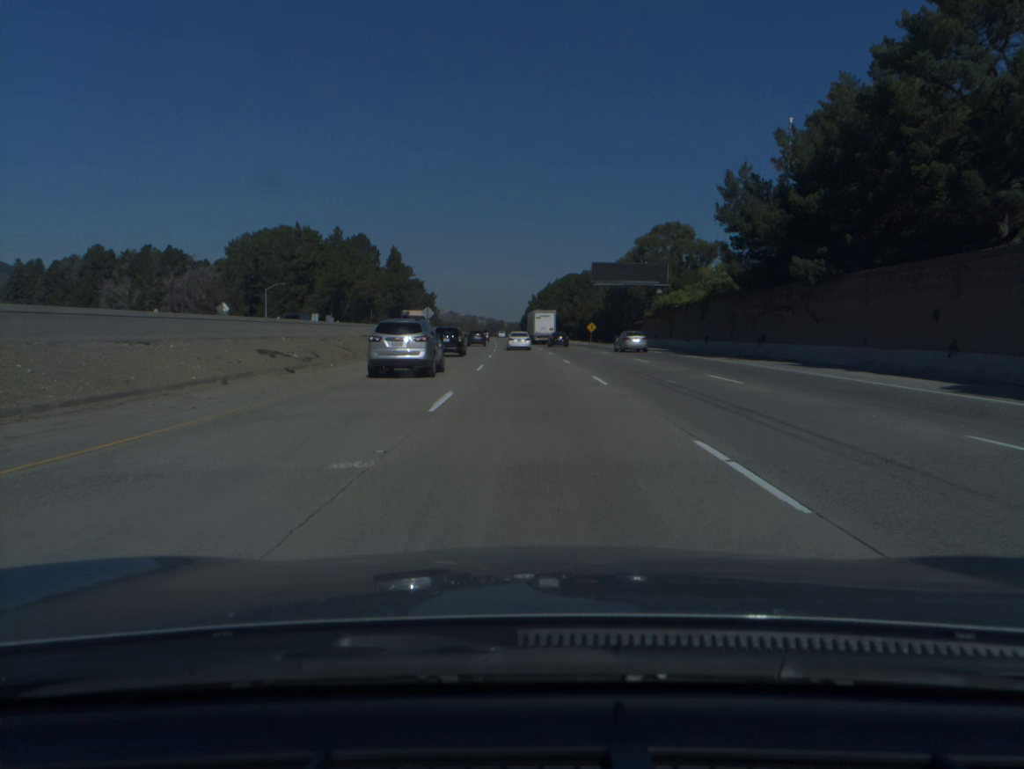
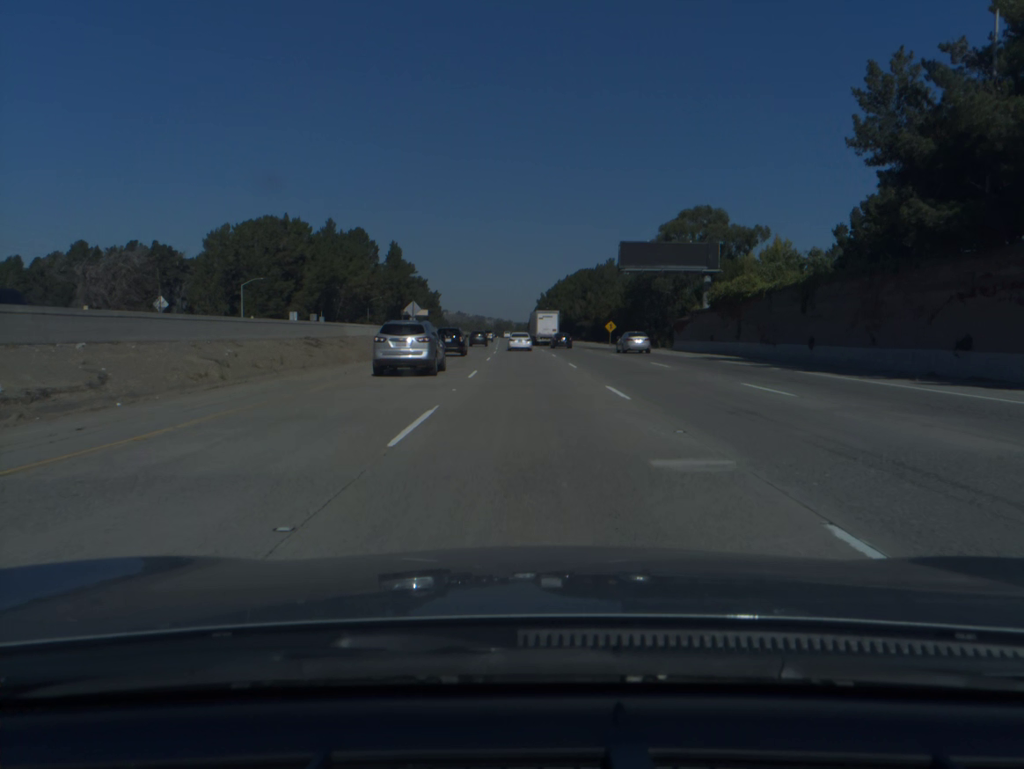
(-0.1, +18.9) m; -1°
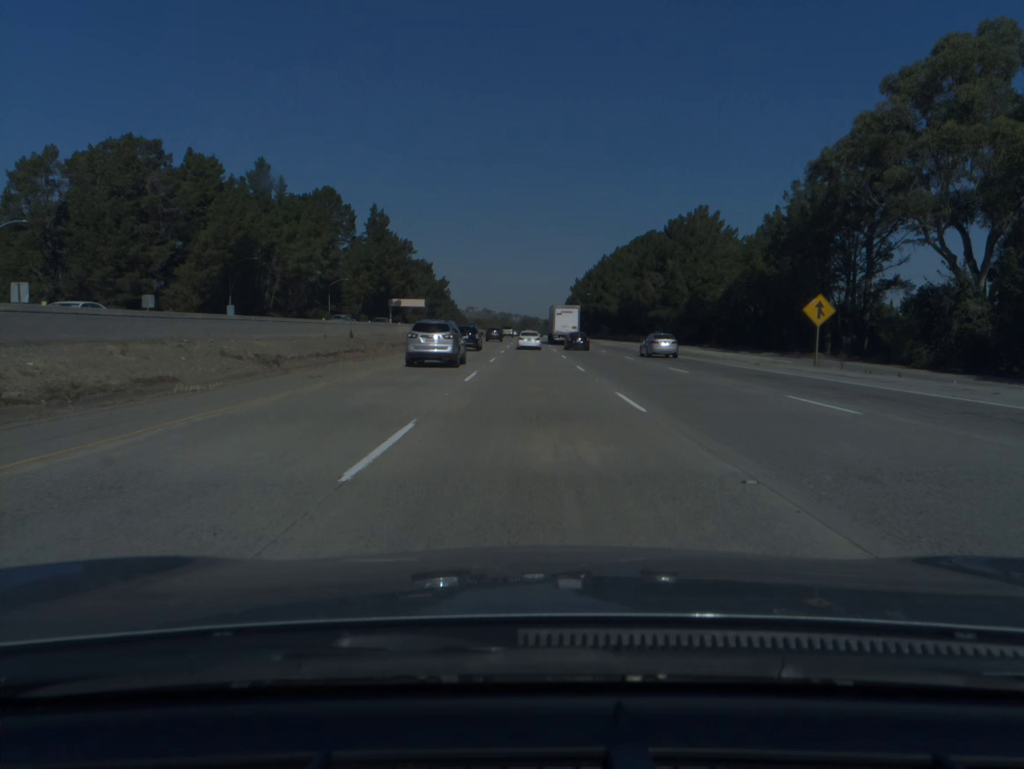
(-1.6, +75.7) m; -2°
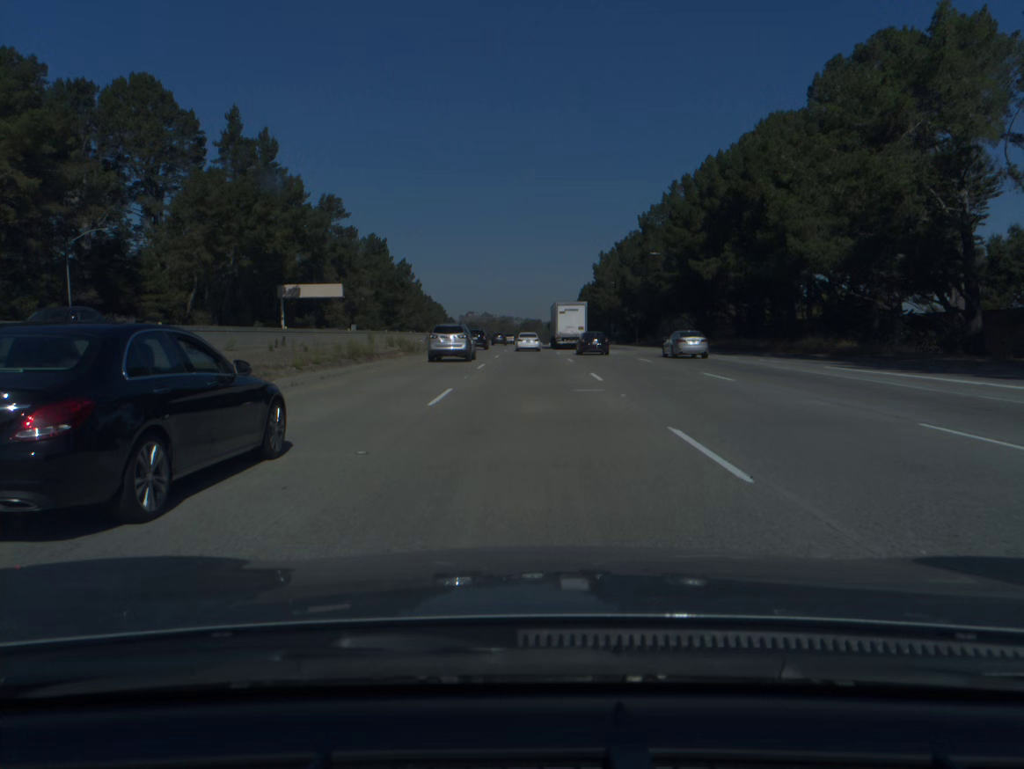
(-0.1, +94.4) m; 0°
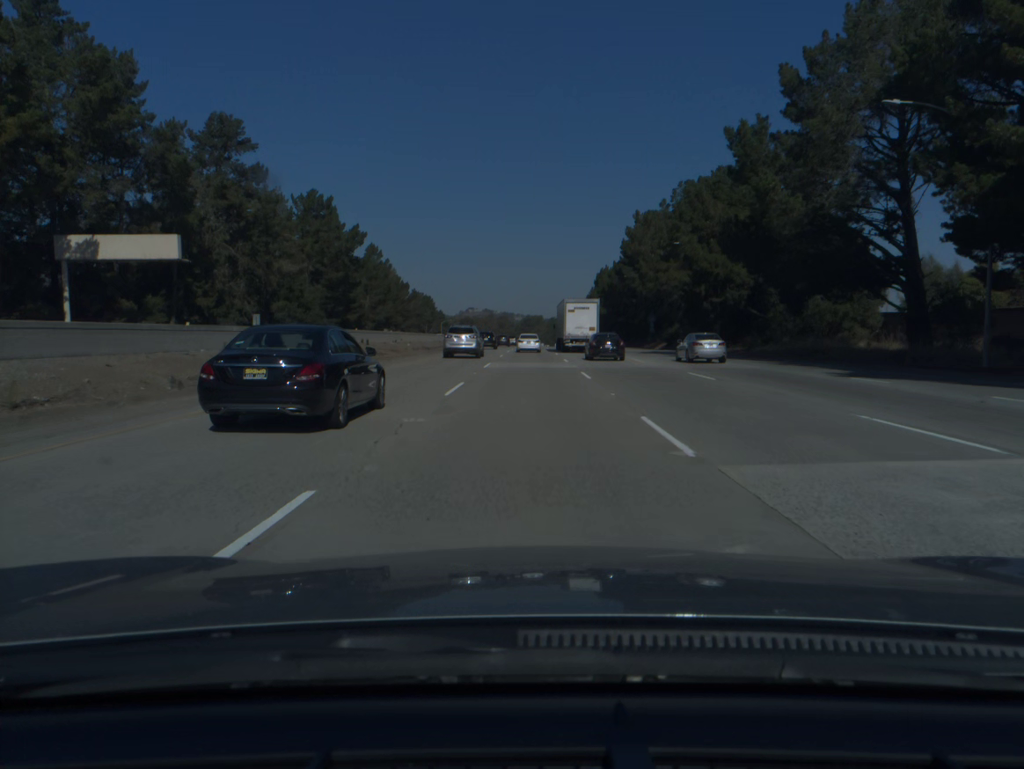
(-0.1, +56.5) m; 0°
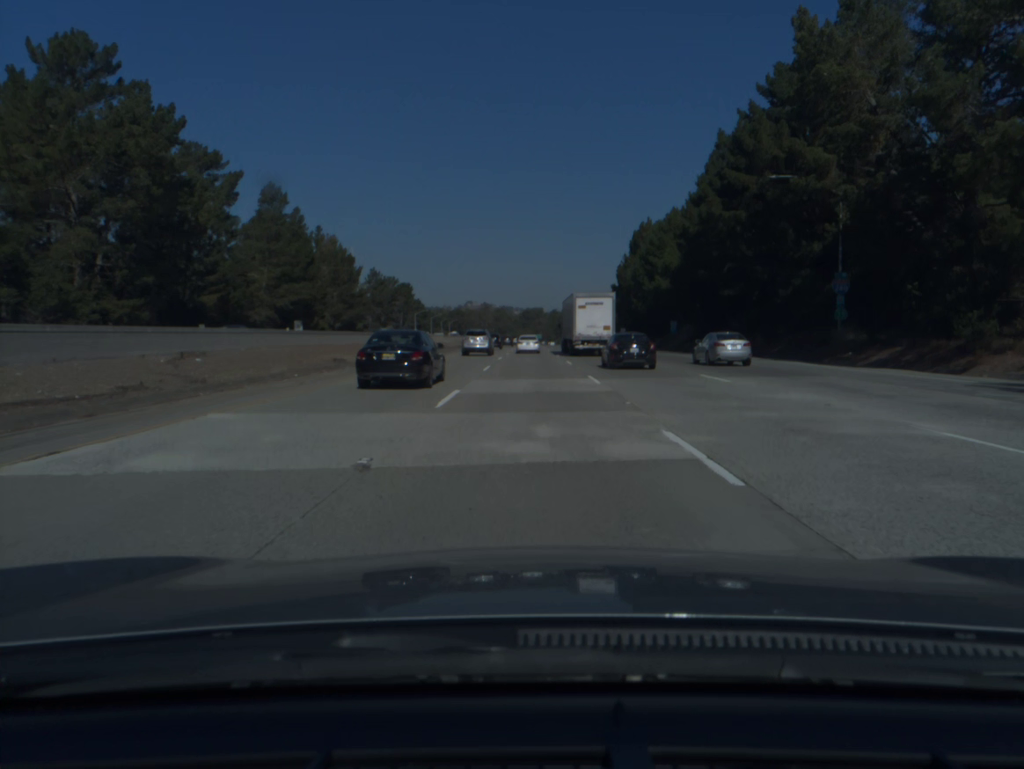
(0.0, +75.3) m; 0°
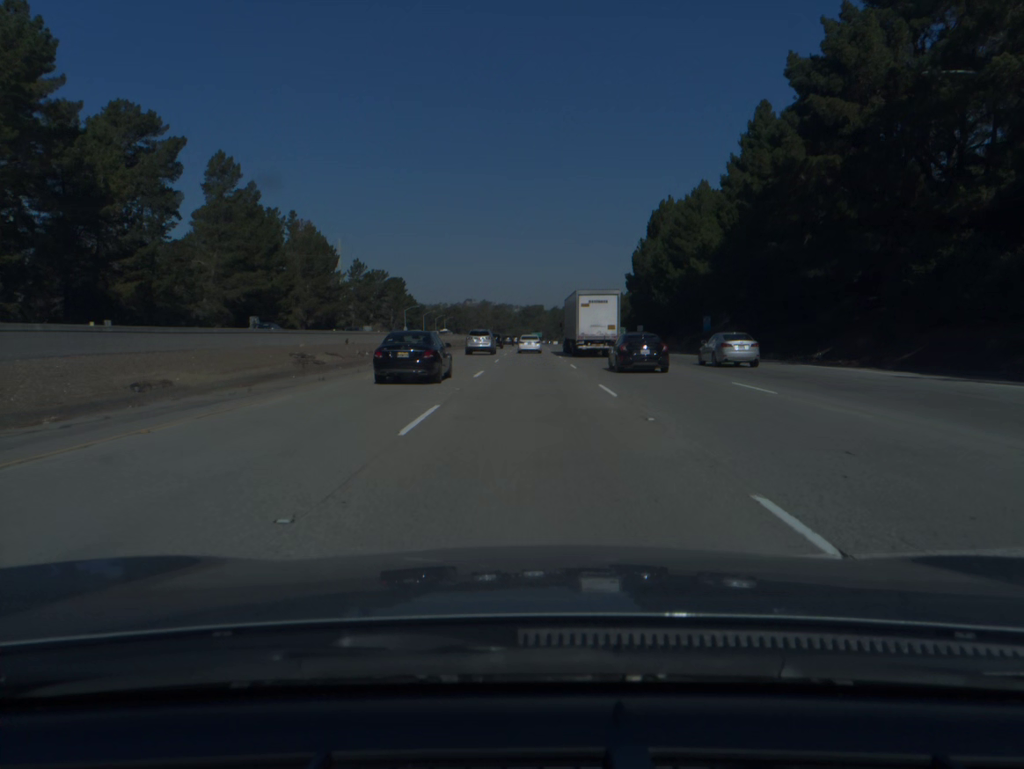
(0.0, +18.9) m; 0°
